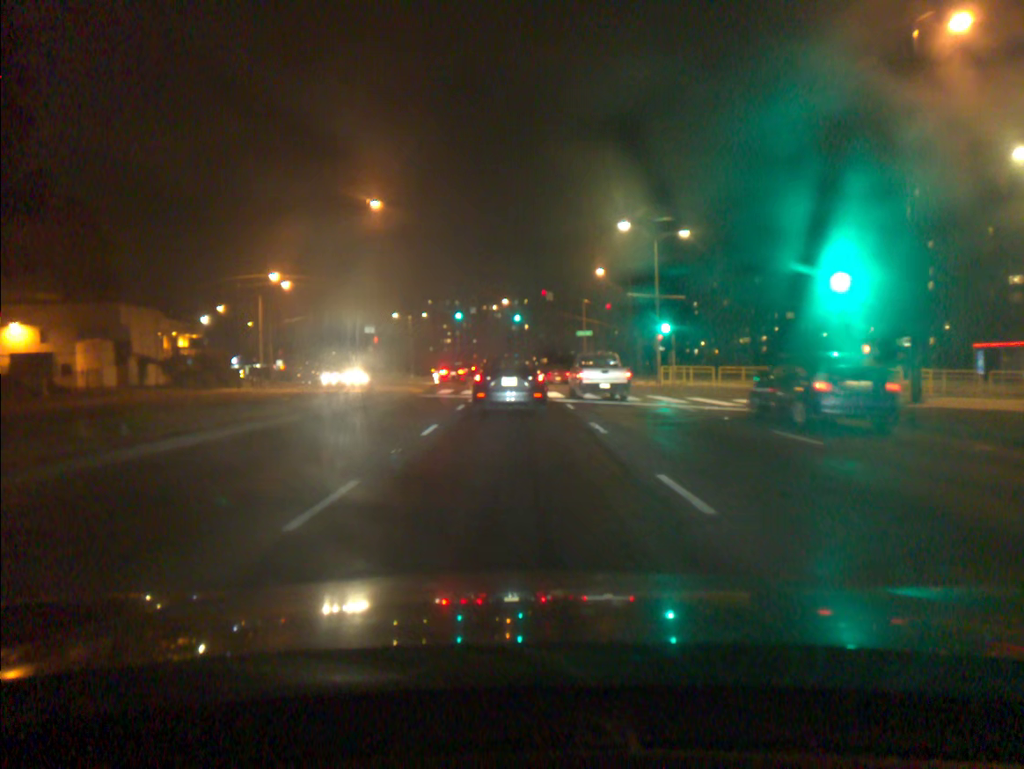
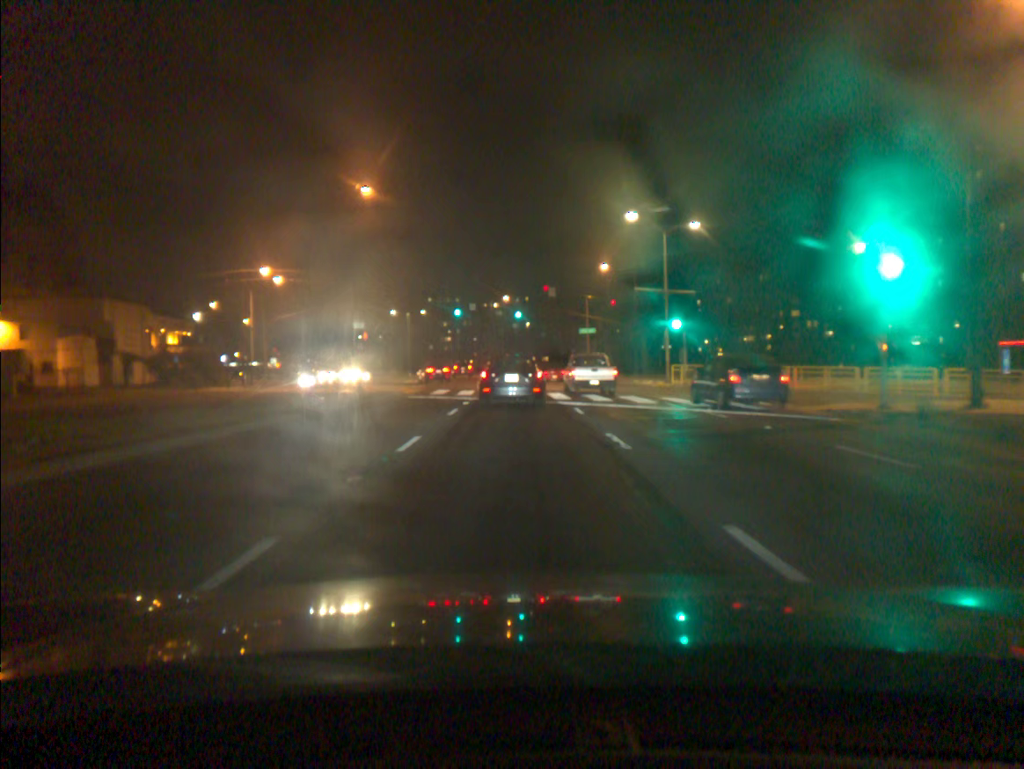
(0.0, +2.7) m; -1°
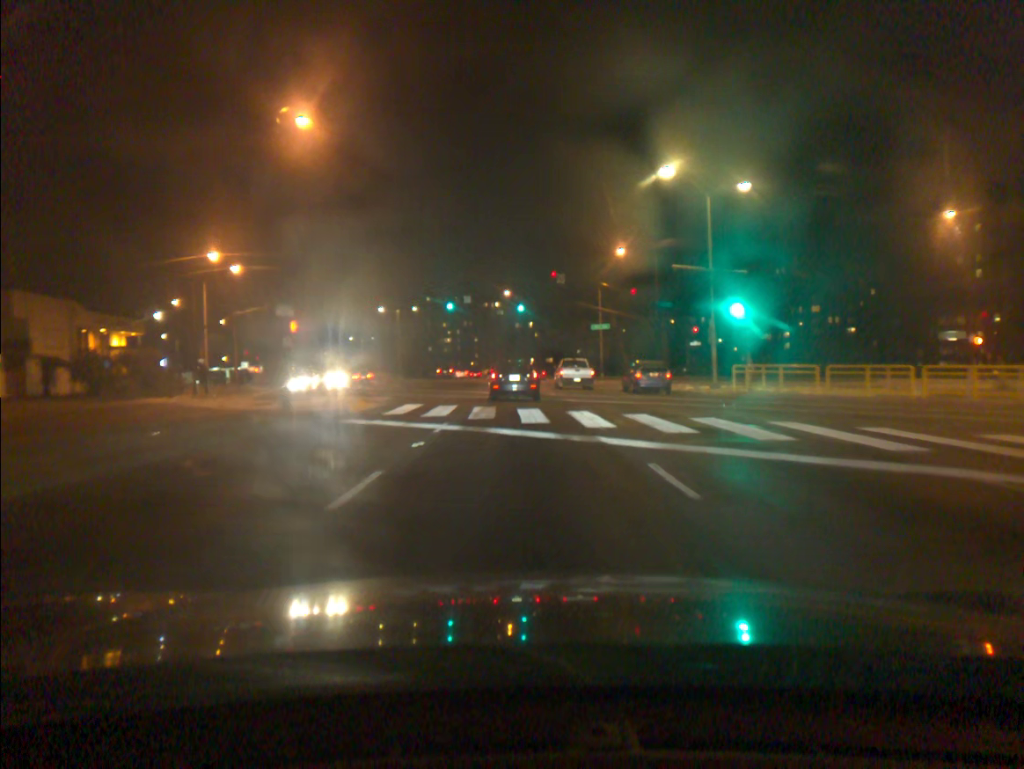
(+0.1, +11.4) m; 0°
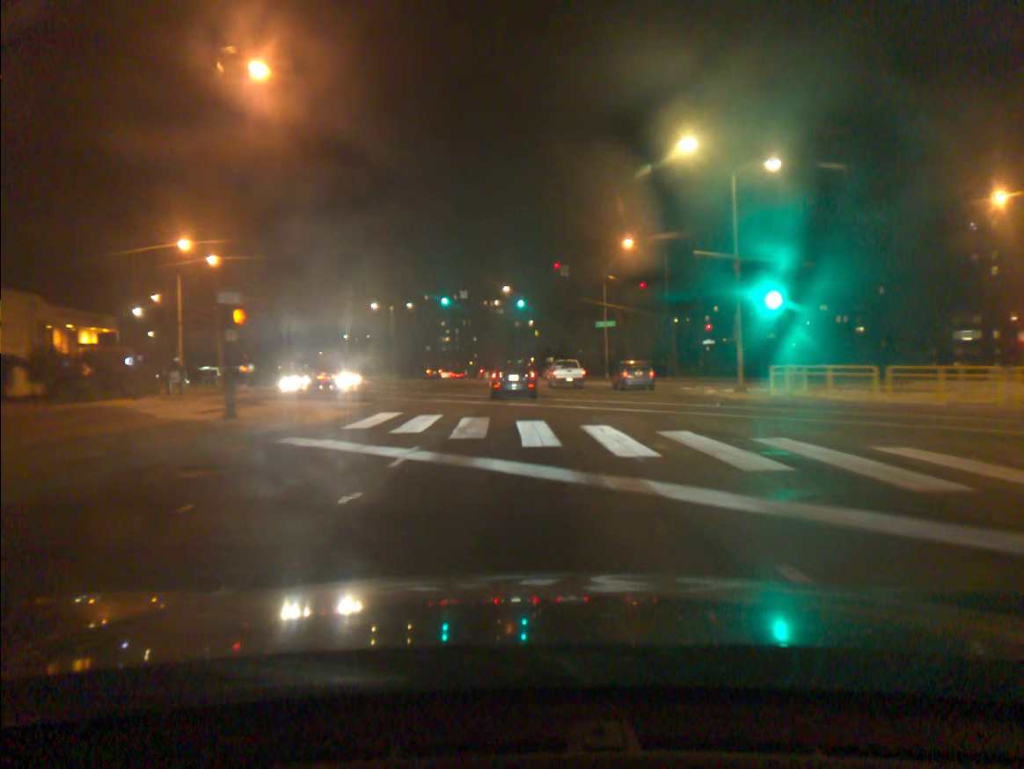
(0.0, +4.7) m; 0°
